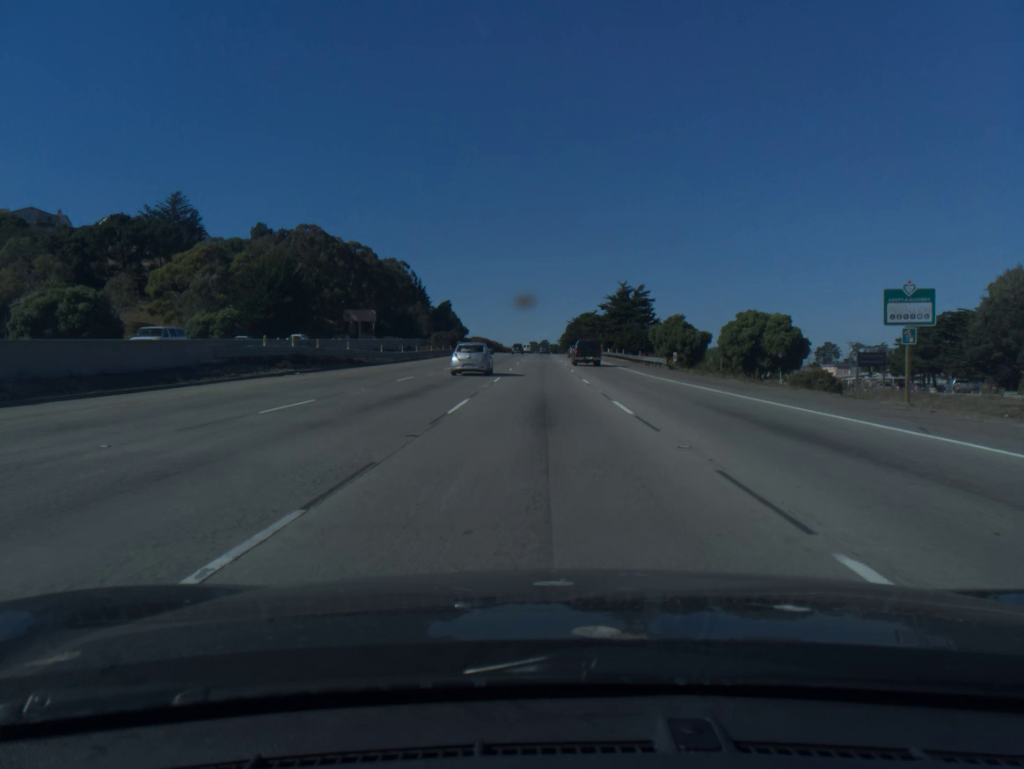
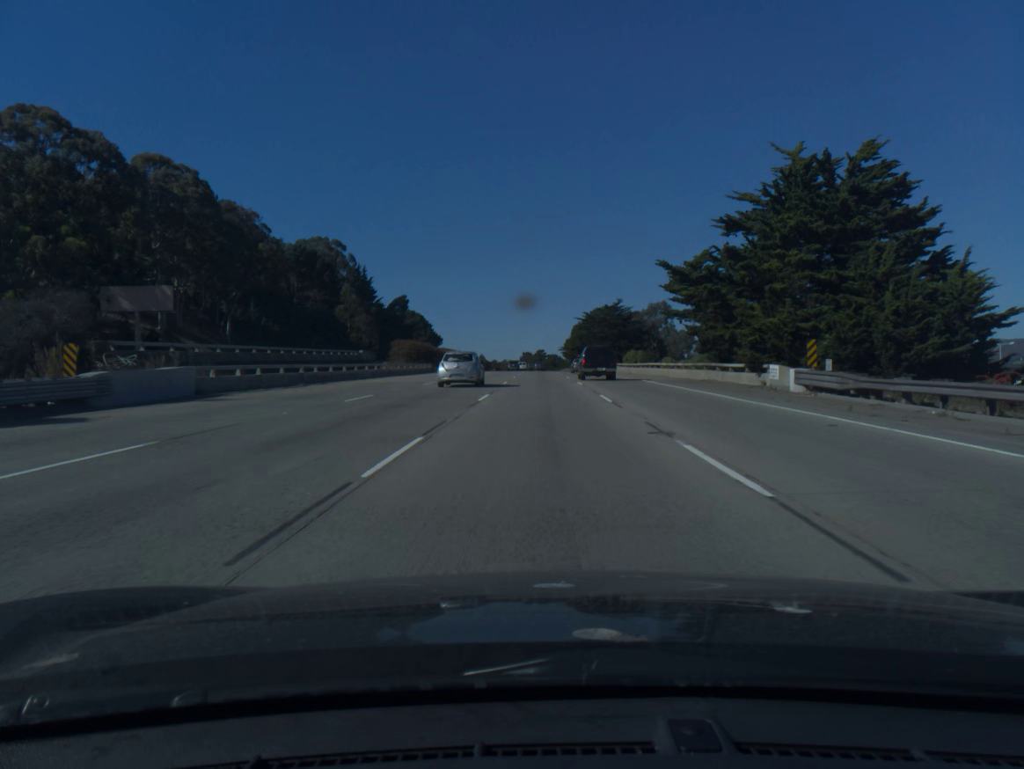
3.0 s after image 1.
(-0.1, +95.8) m; 0°
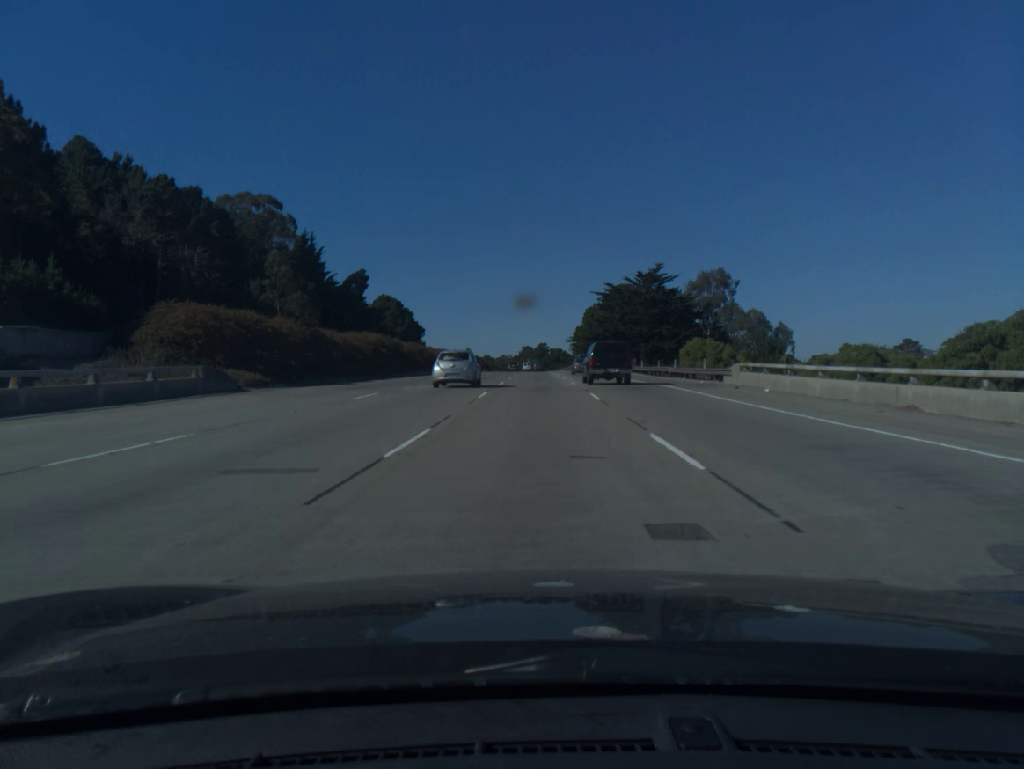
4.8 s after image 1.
(0.0, +57.2) m; 0°
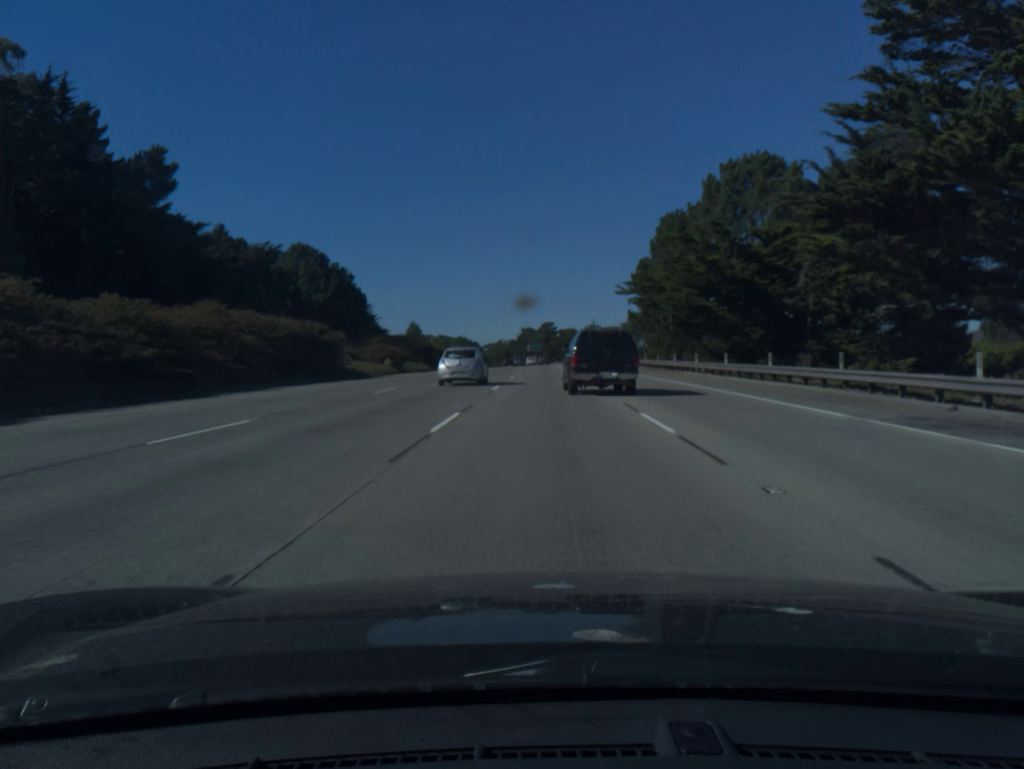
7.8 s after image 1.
(-0.6, +95.7) m; 0°
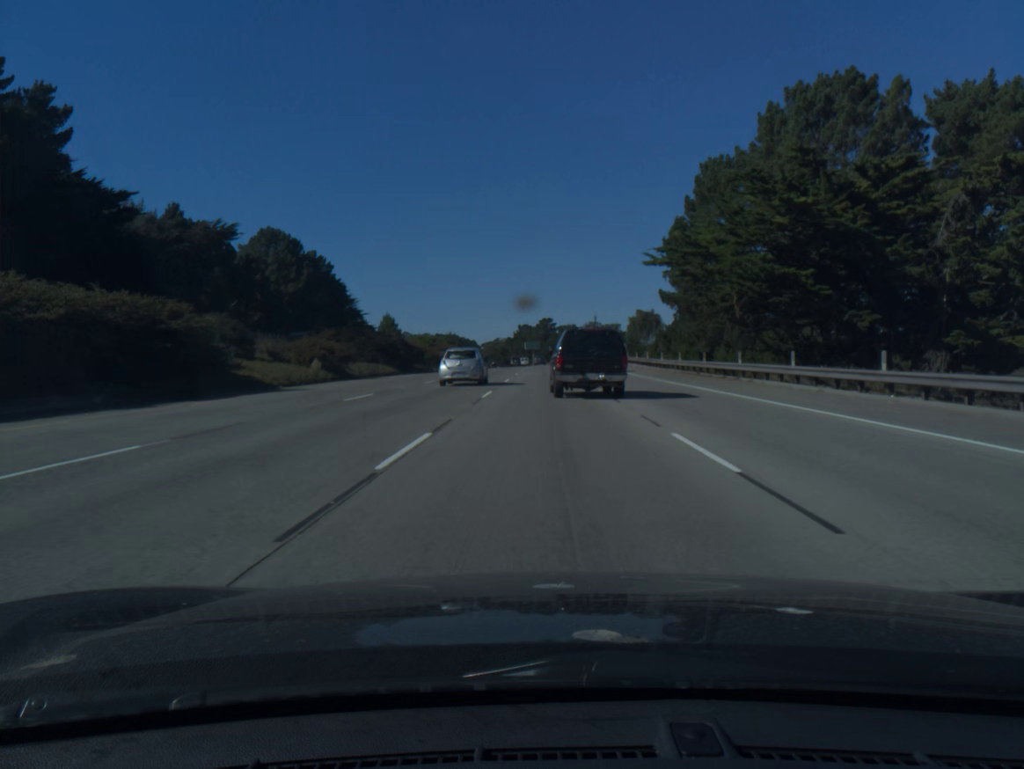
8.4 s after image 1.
(0.0, +18.5) m; 0°
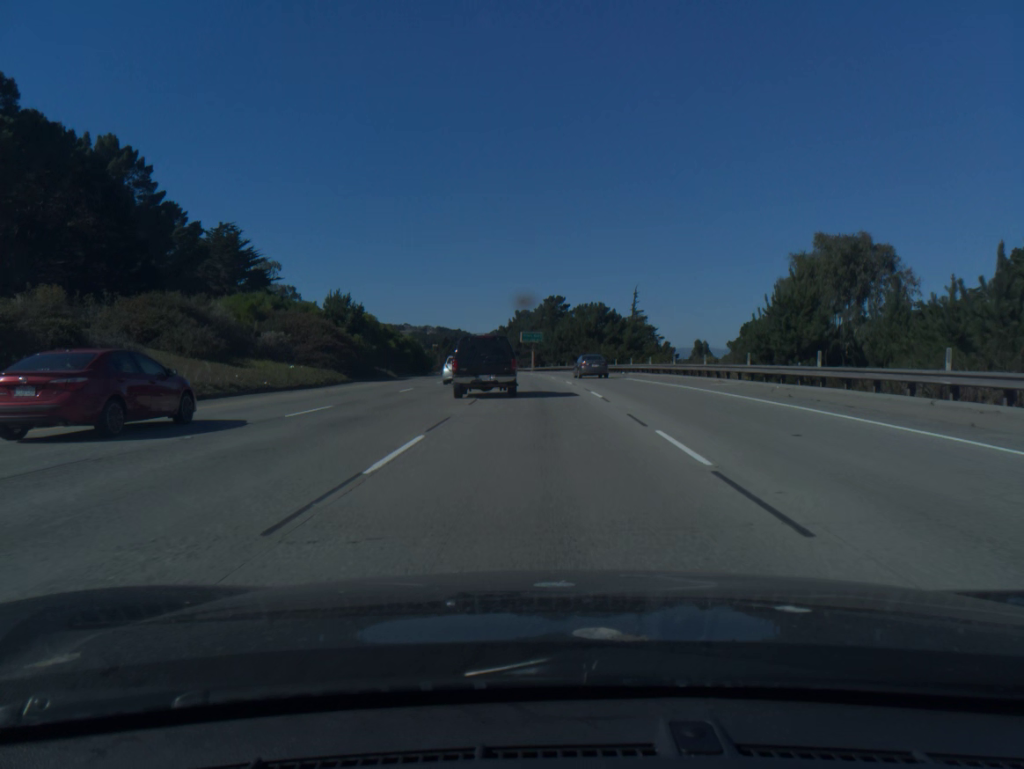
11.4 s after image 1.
(+0.1, +87.5) m; 0°
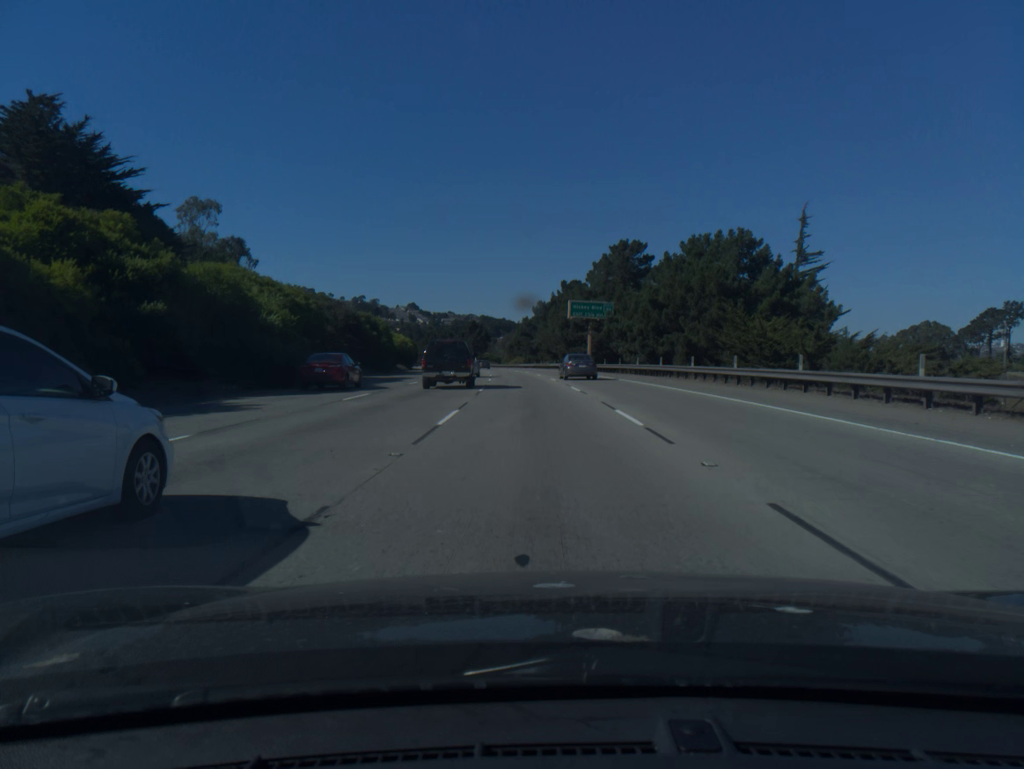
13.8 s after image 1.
(-1.6, +67.5) m; -3°
